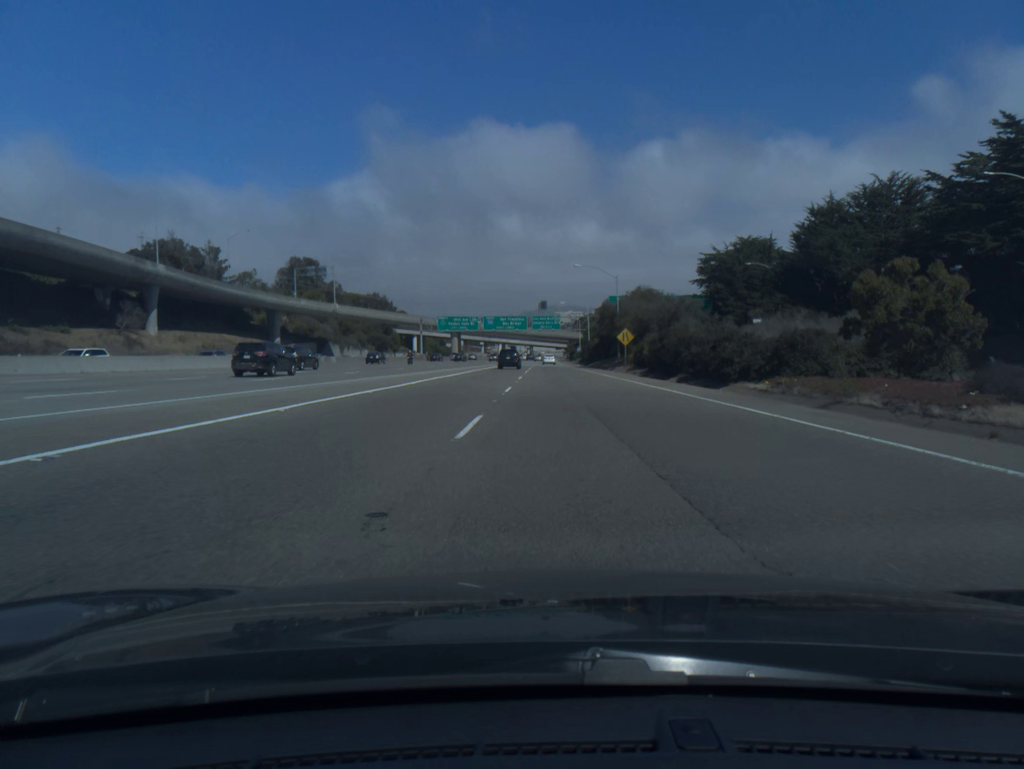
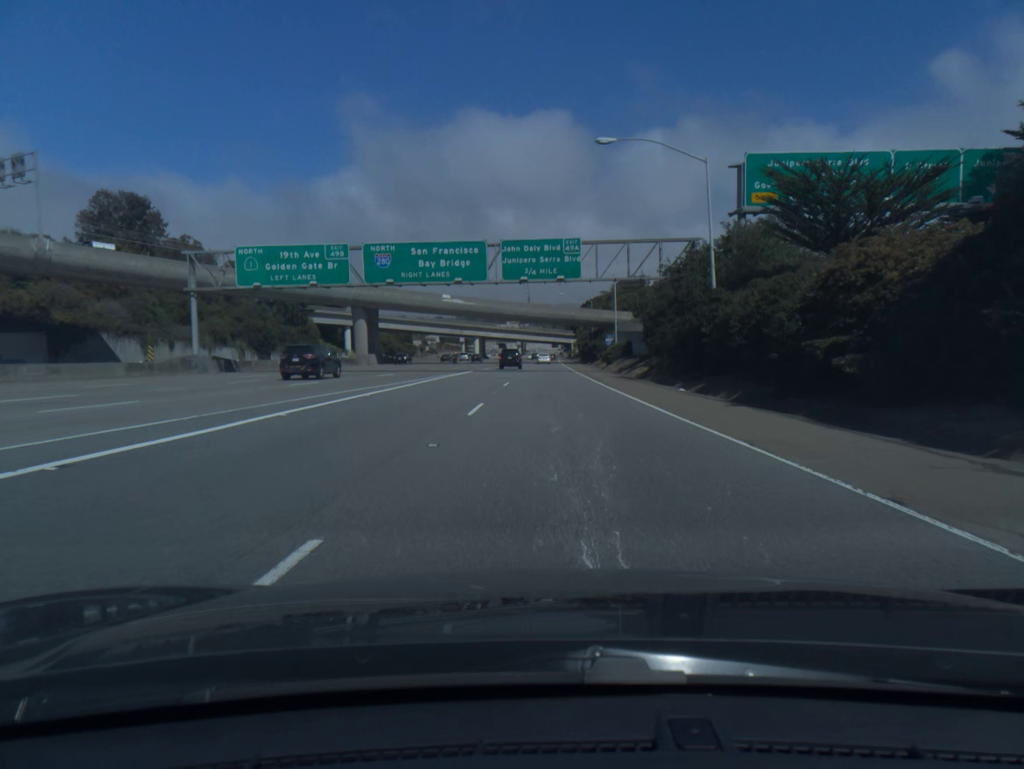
(+0.8, +98.7) m; 0°
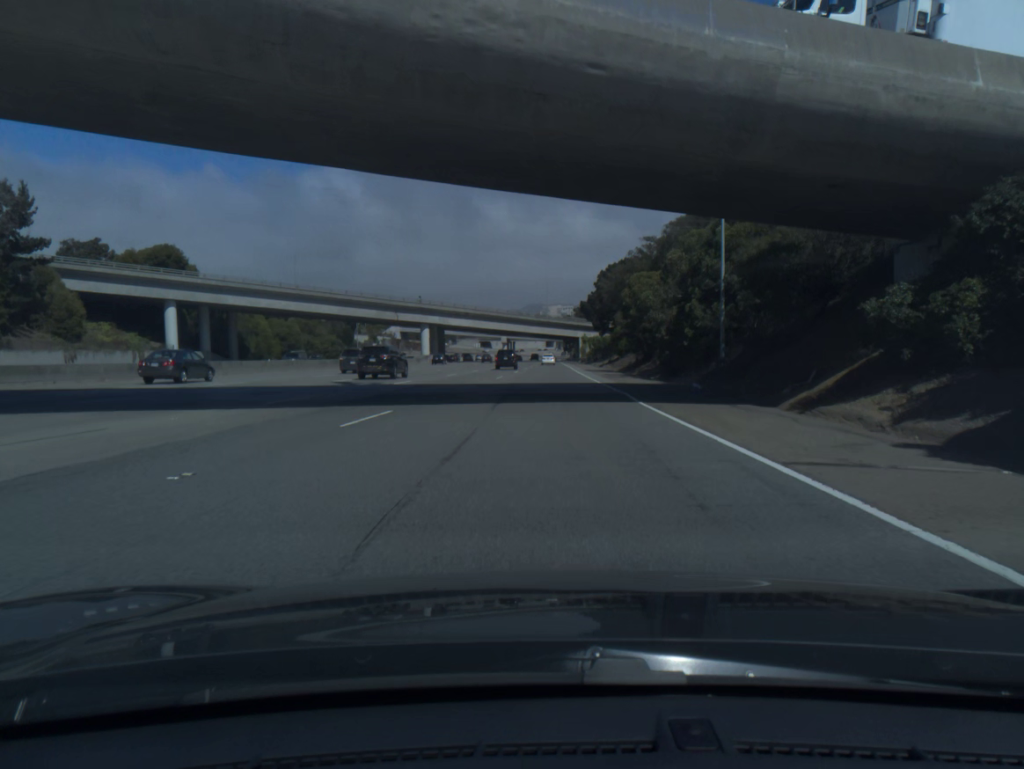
(+0.6, +97.1) m; +1°
